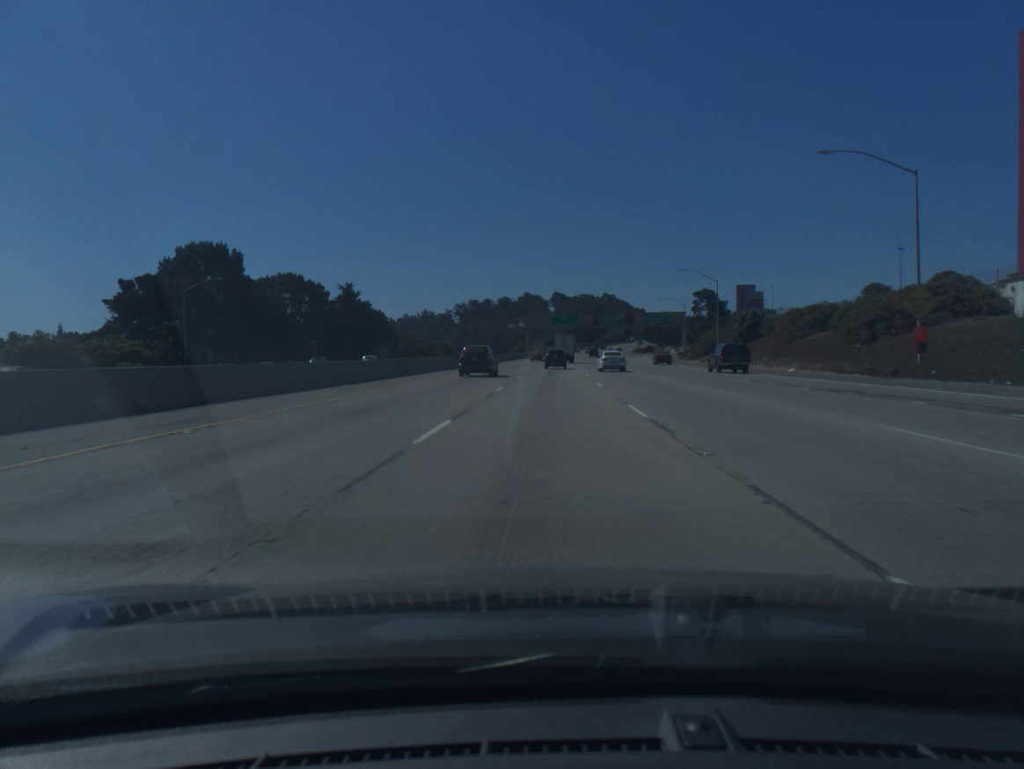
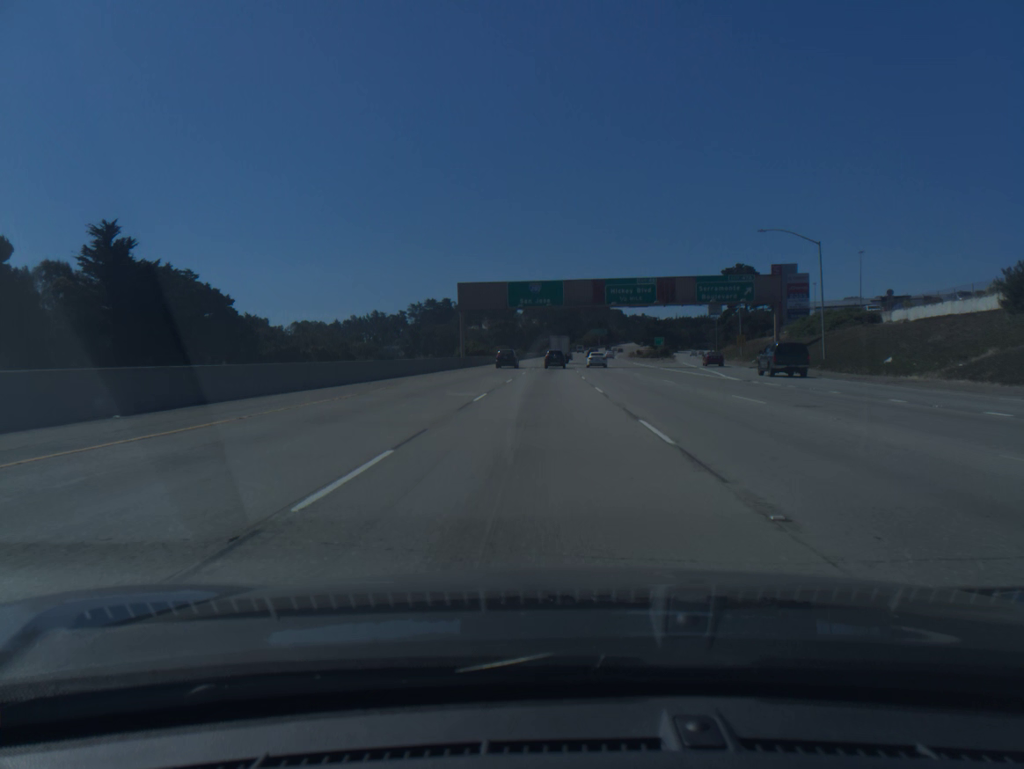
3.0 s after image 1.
(+1.6, +77.5) m; +2°
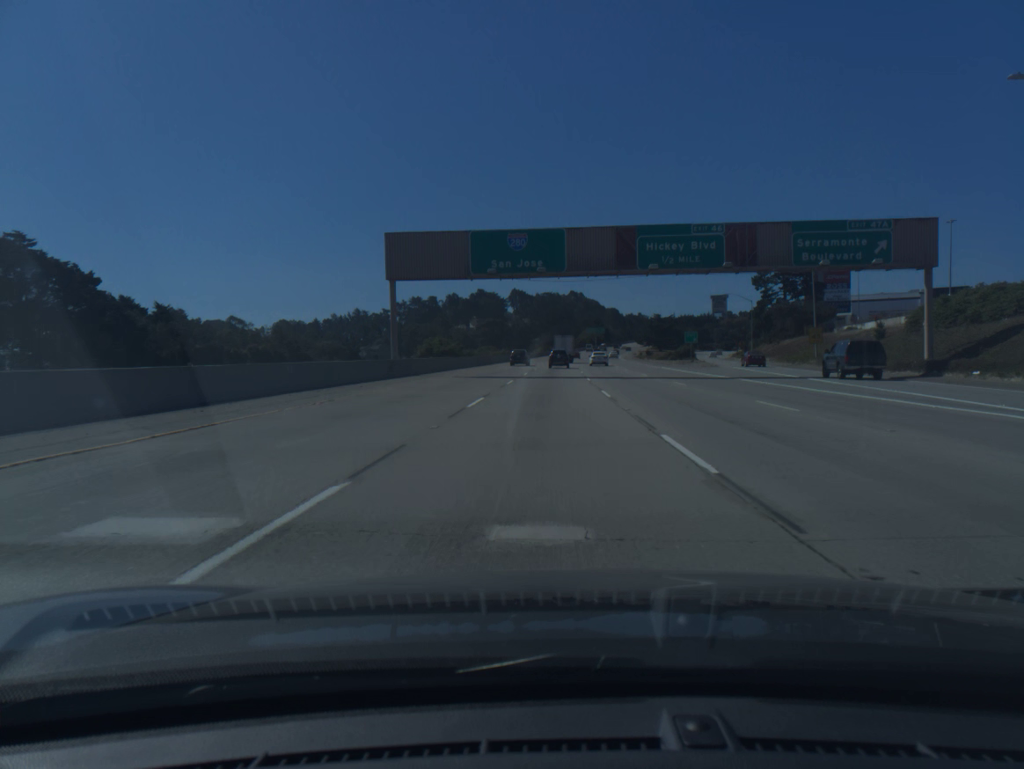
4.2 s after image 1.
(+0.2, +31.6) m; +1°
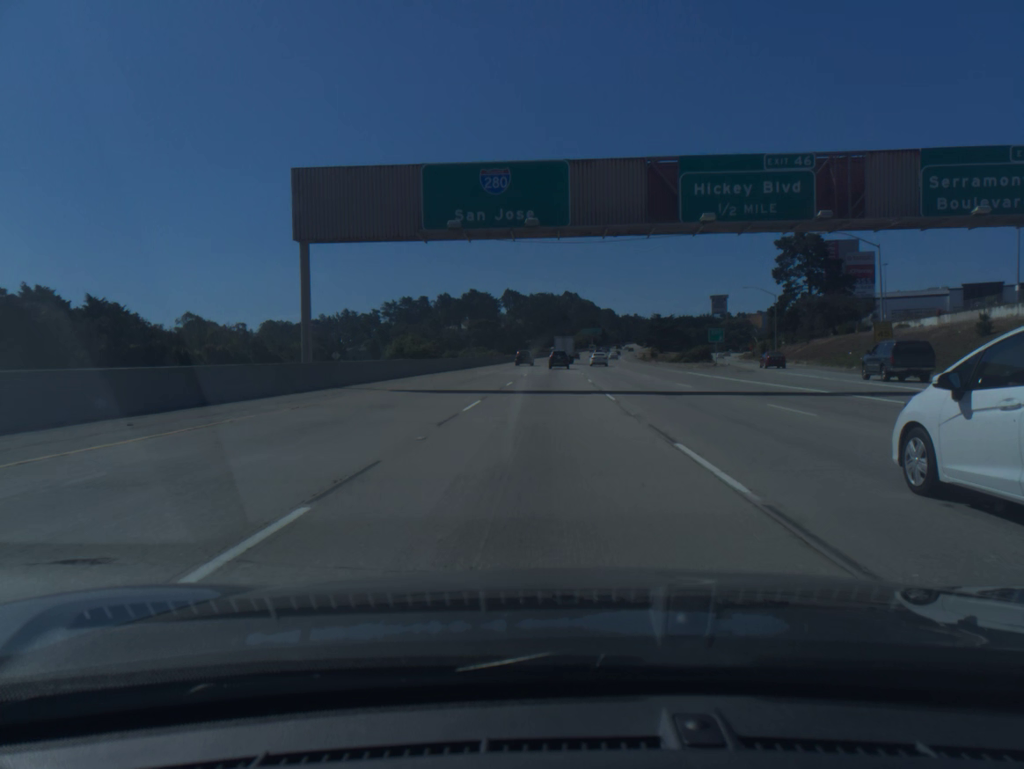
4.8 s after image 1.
(0.0, +15.9) m; 0°
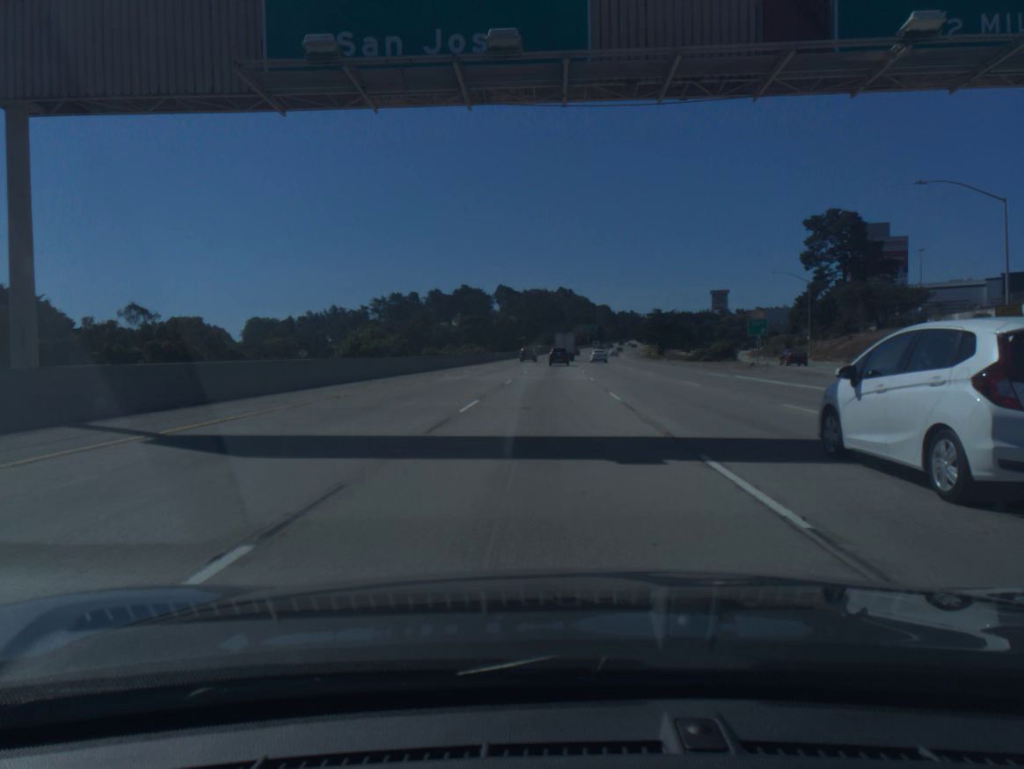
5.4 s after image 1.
(+0.1, +16.0) m; +1°
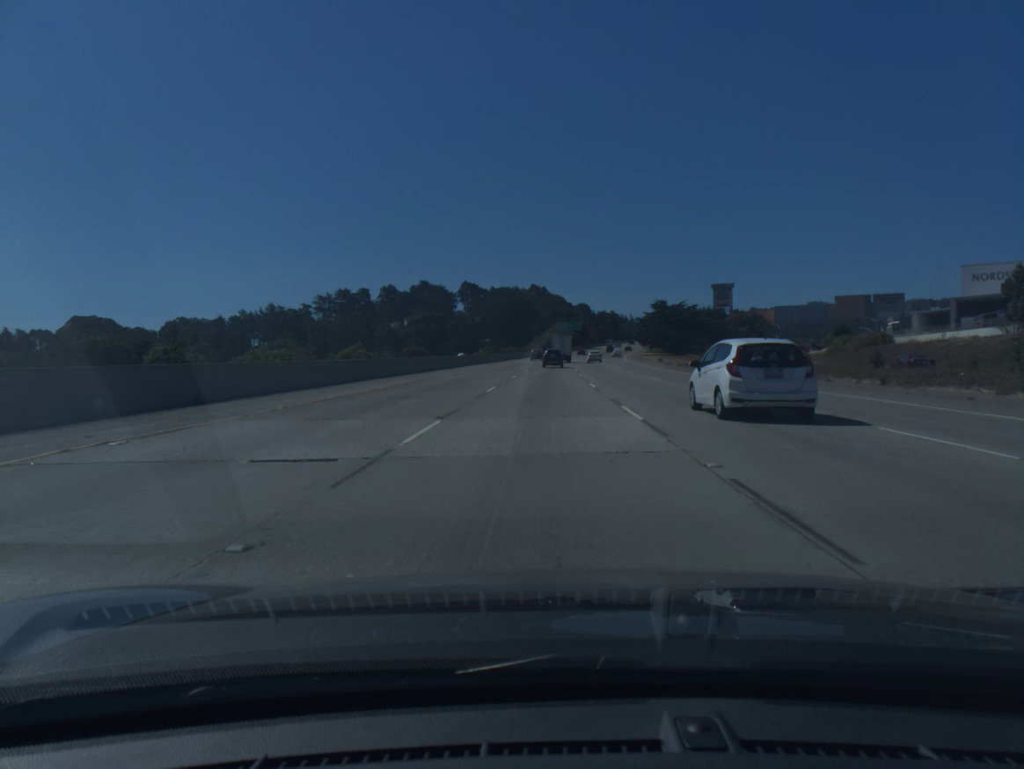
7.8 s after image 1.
(+1.0, +64.4) m; +2°
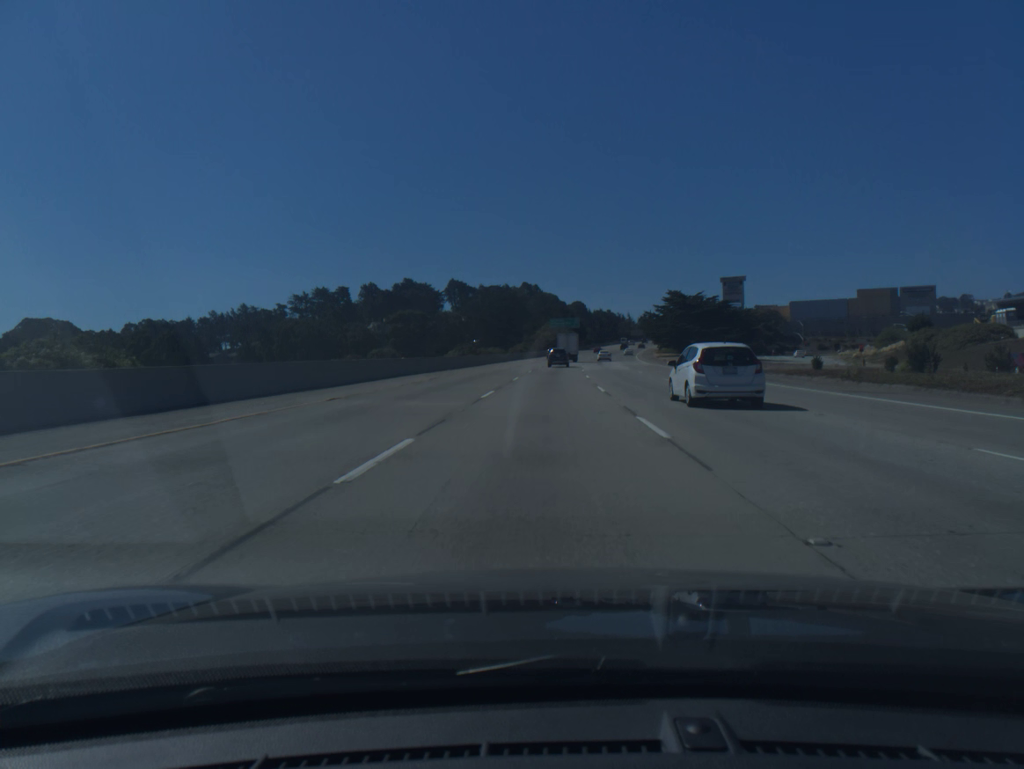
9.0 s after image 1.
(+0.2, +32.3) m; +1°
